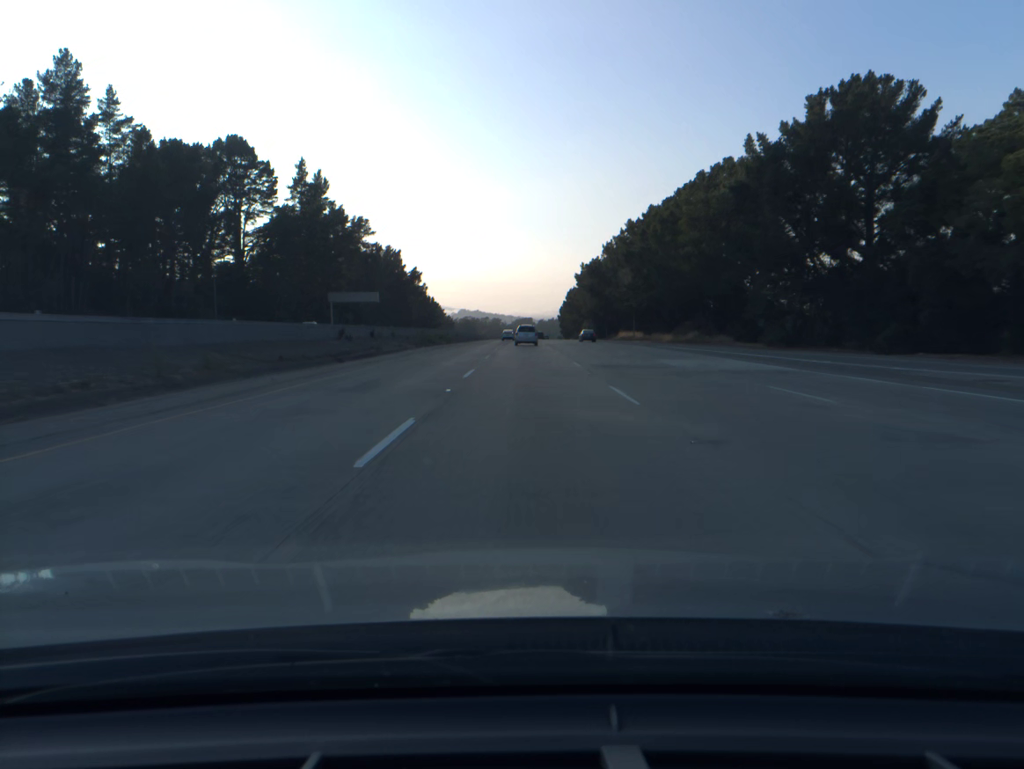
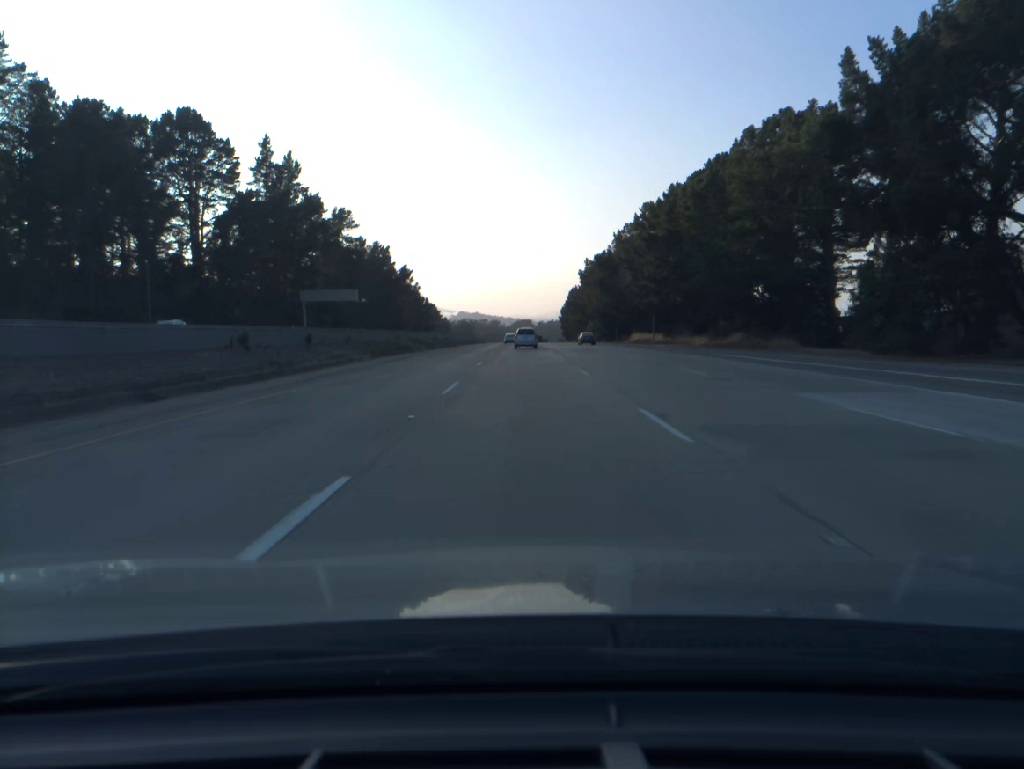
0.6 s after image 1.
(0.0, +19.3) m; 0°
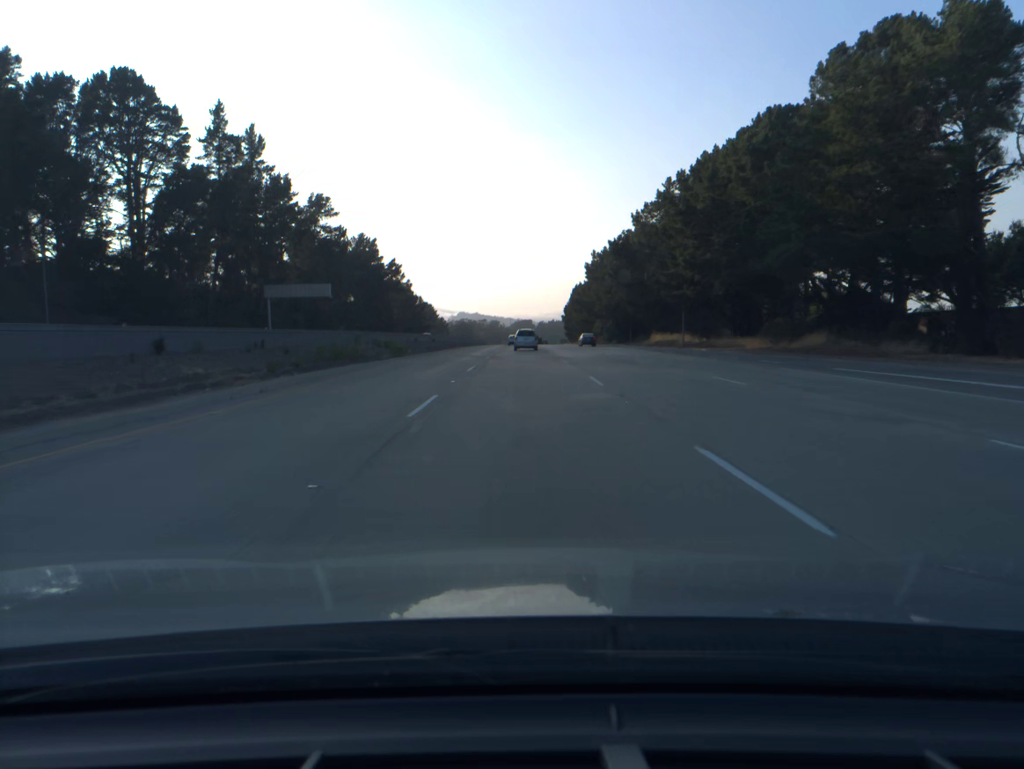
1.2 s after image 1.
(0.0, +19.2) m; 0°
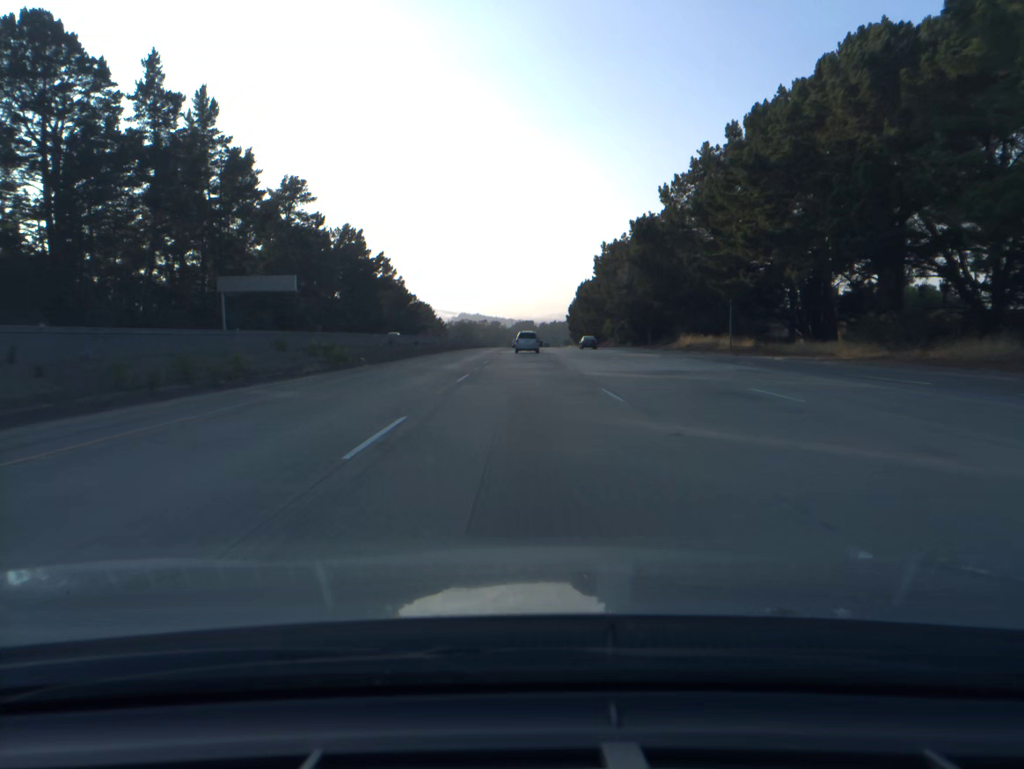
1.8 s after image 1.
(0.0, +19.1) m; 0°
